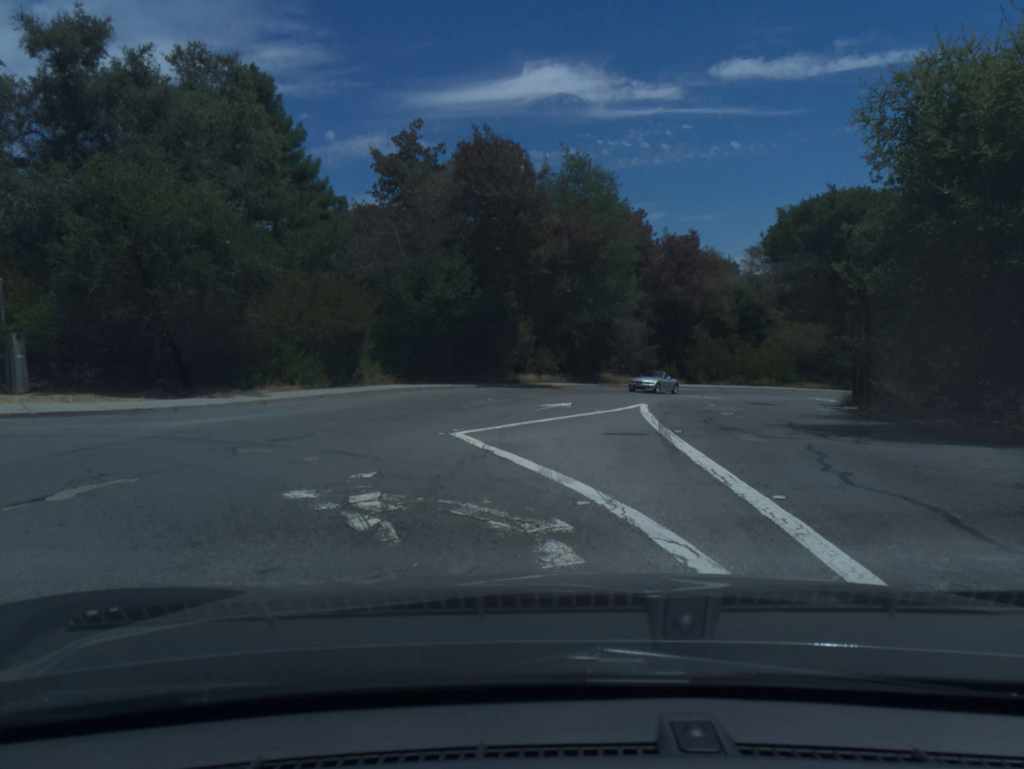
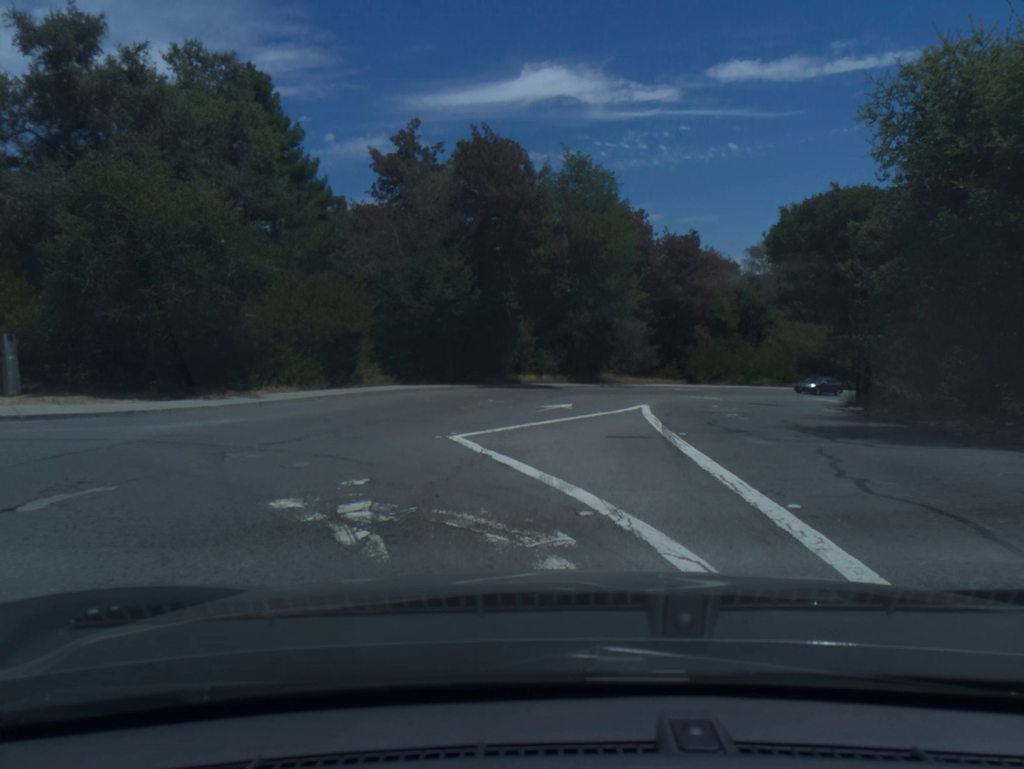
(+0.1, +0.4) m; 0°
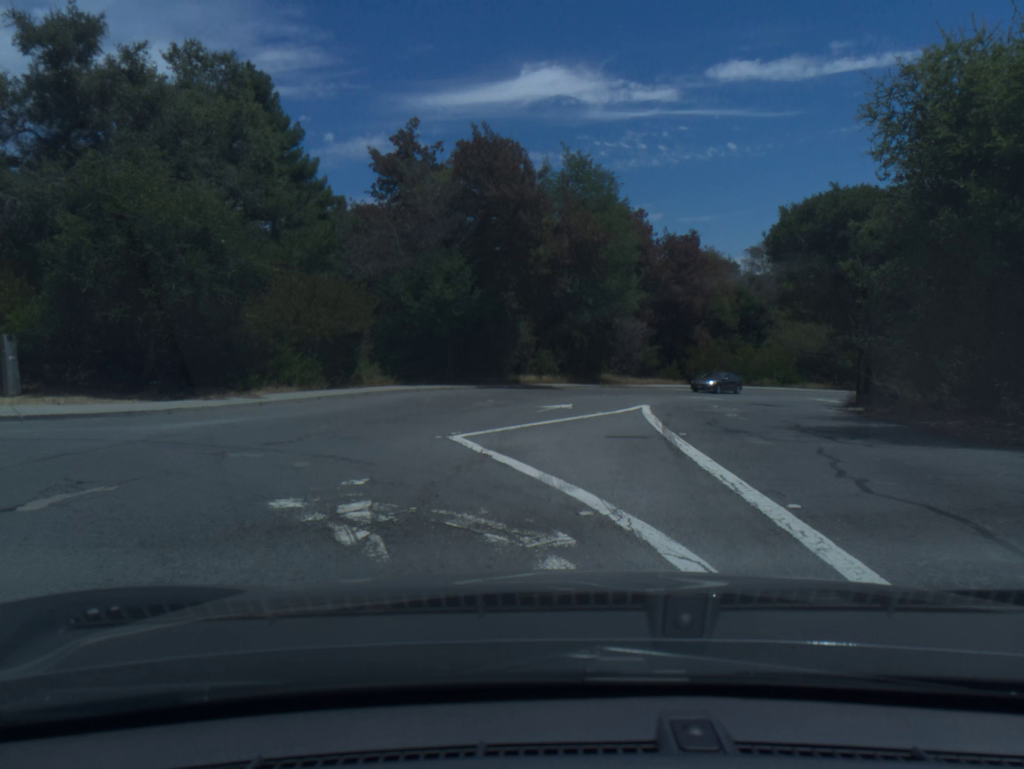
(+0.1, 0.0) m; 0°
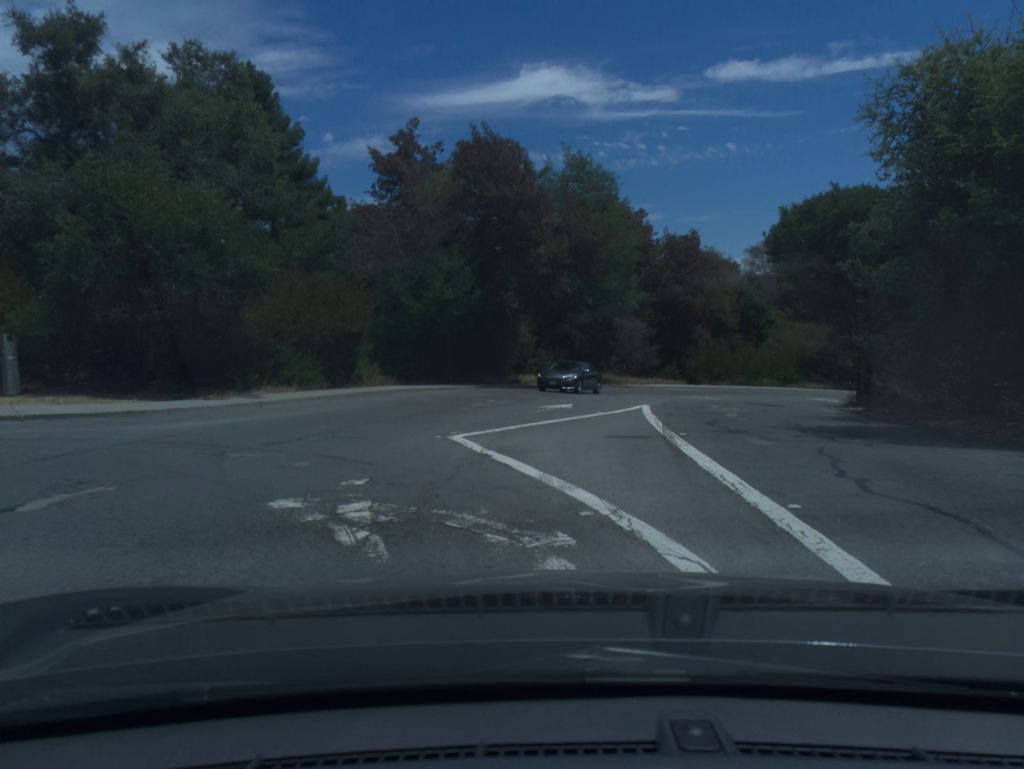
(0.0, 0.0) m; 0°
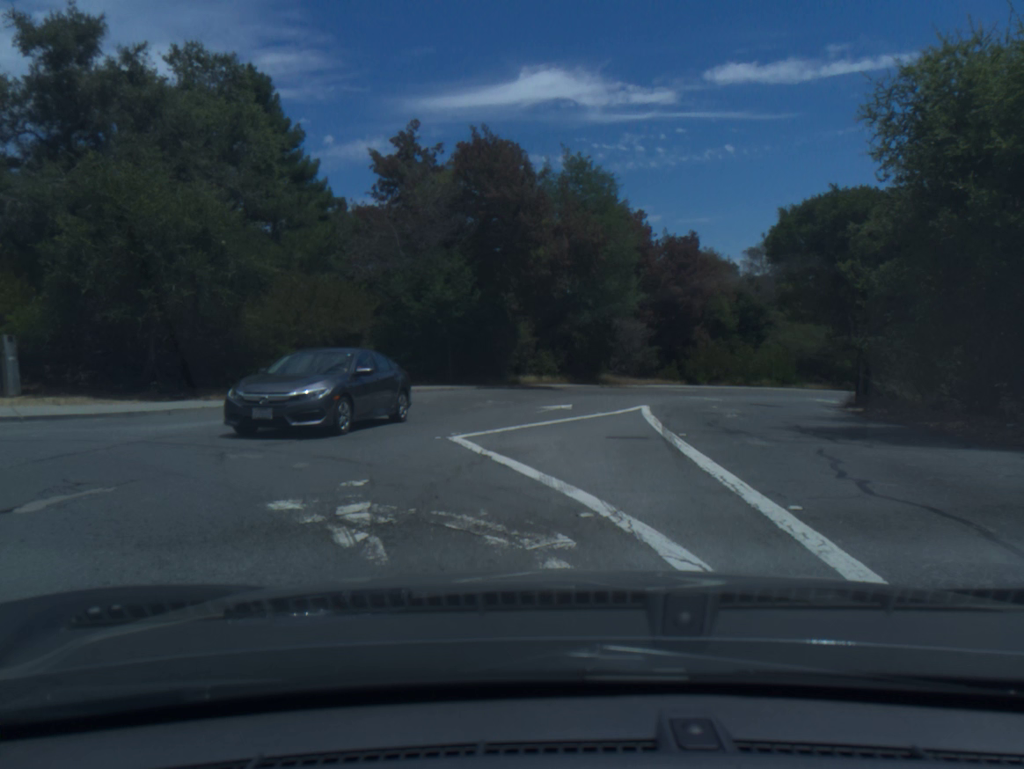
(0.0, 0.0) m; 0°
